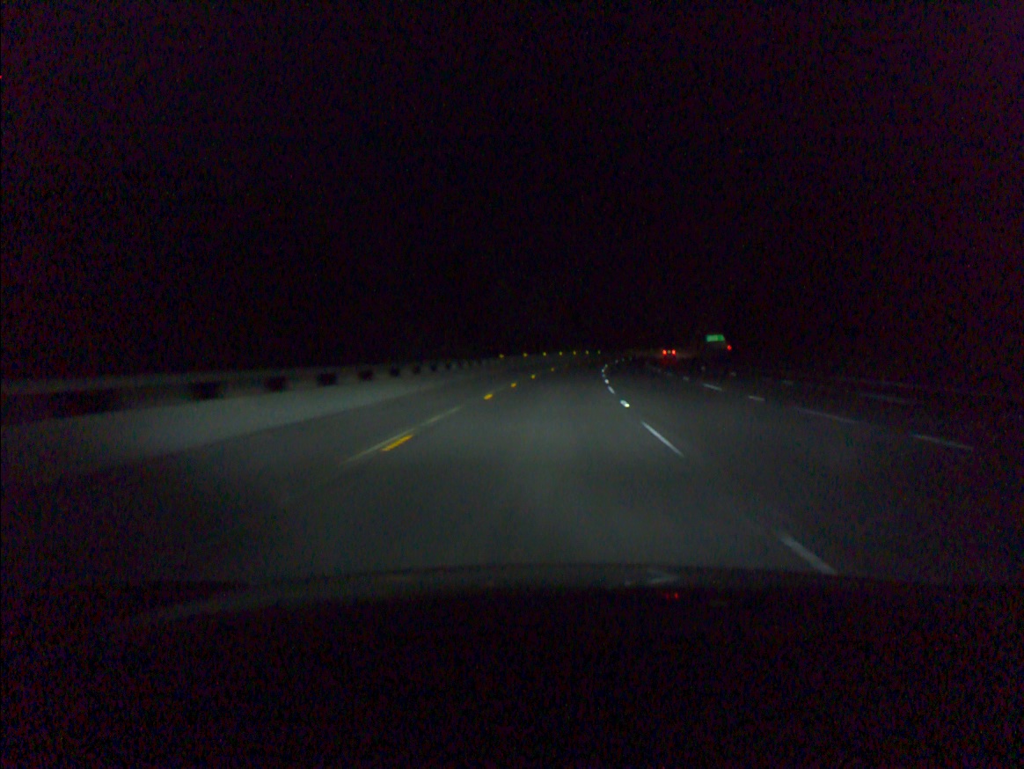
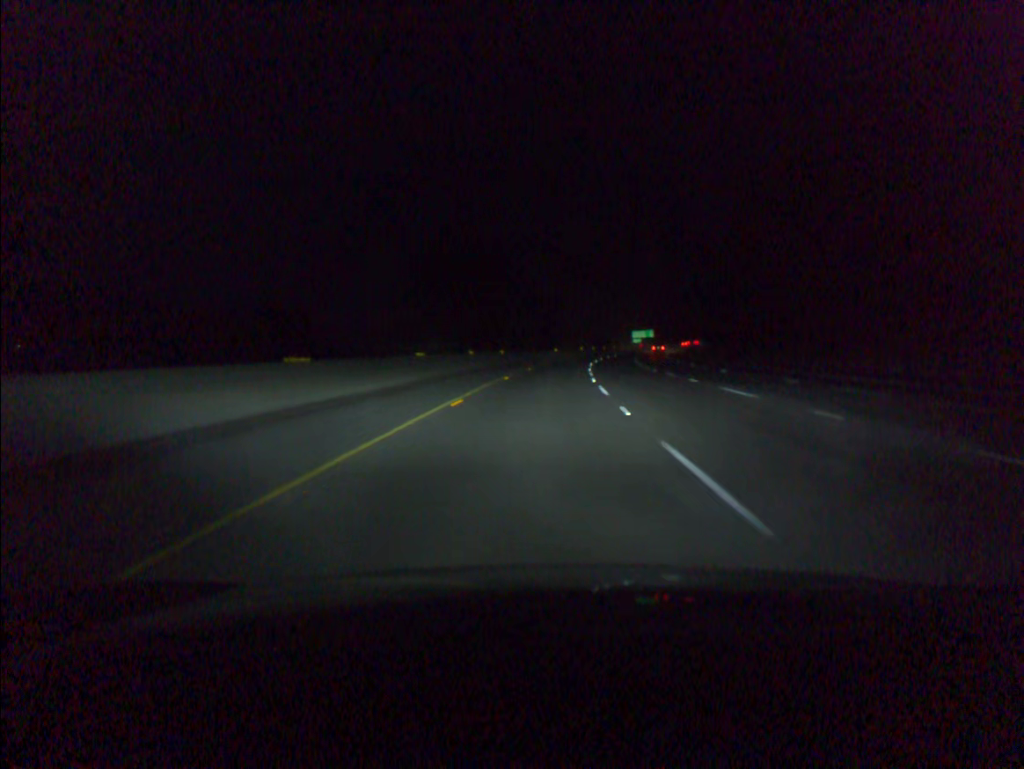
(+5.3, +80.1) m; +7°
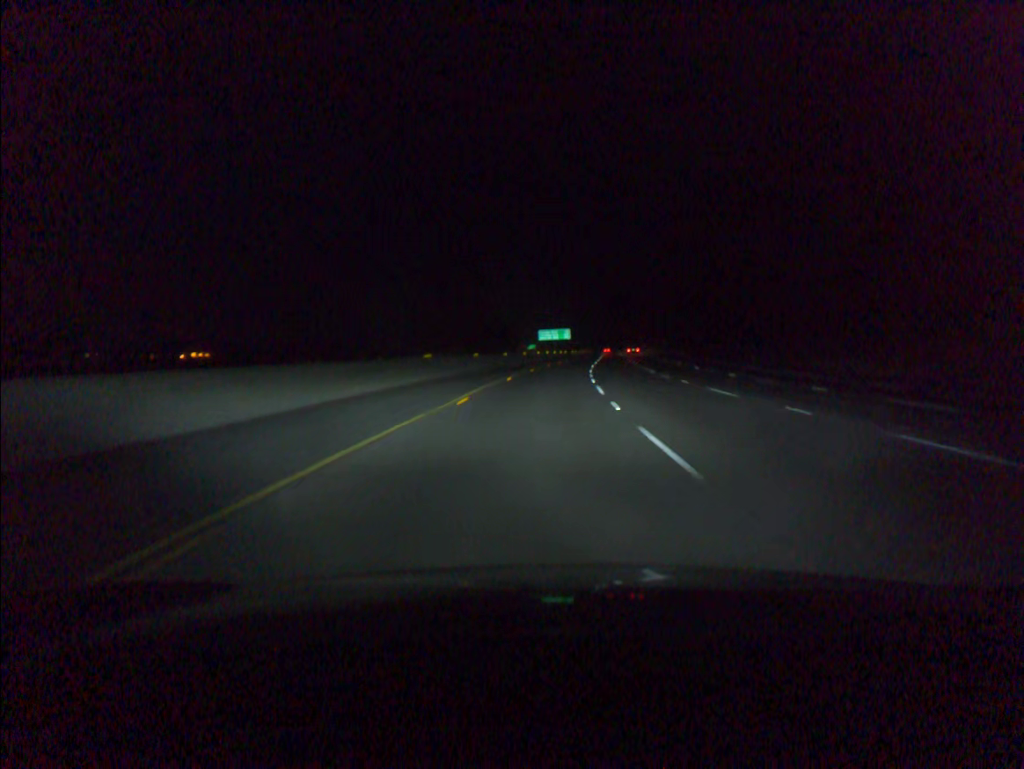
(+6.7, +100.1) m; +8°
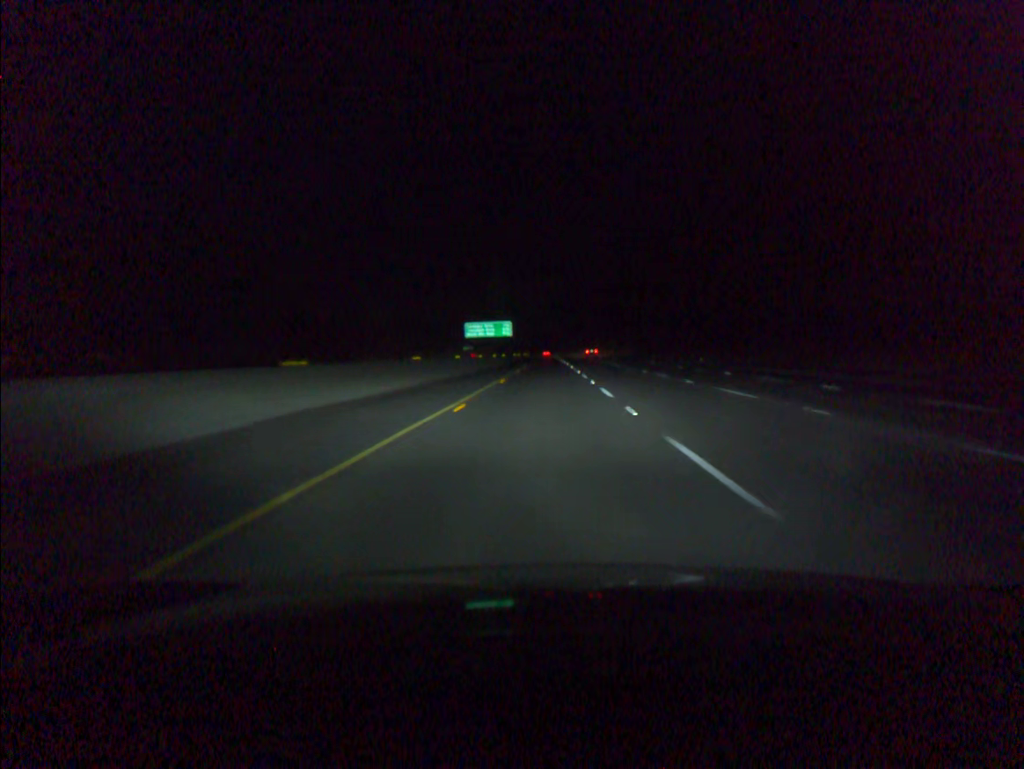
(+2.2, +60.2) m; +4°
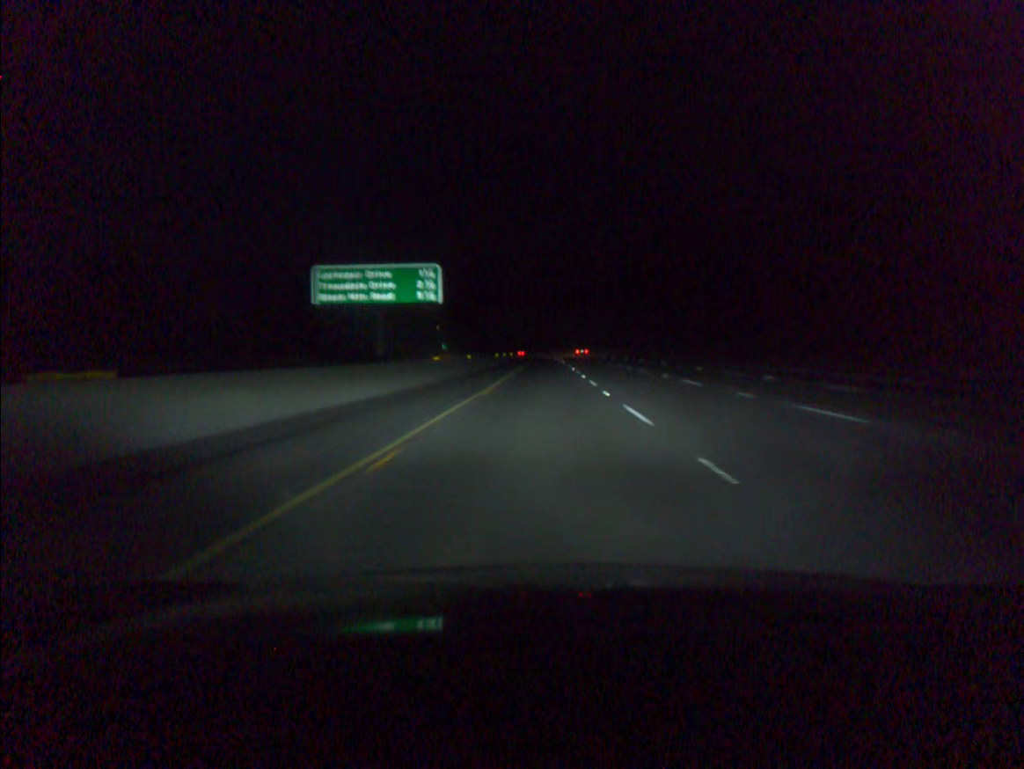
(+0.8, +80.4) m; 0°
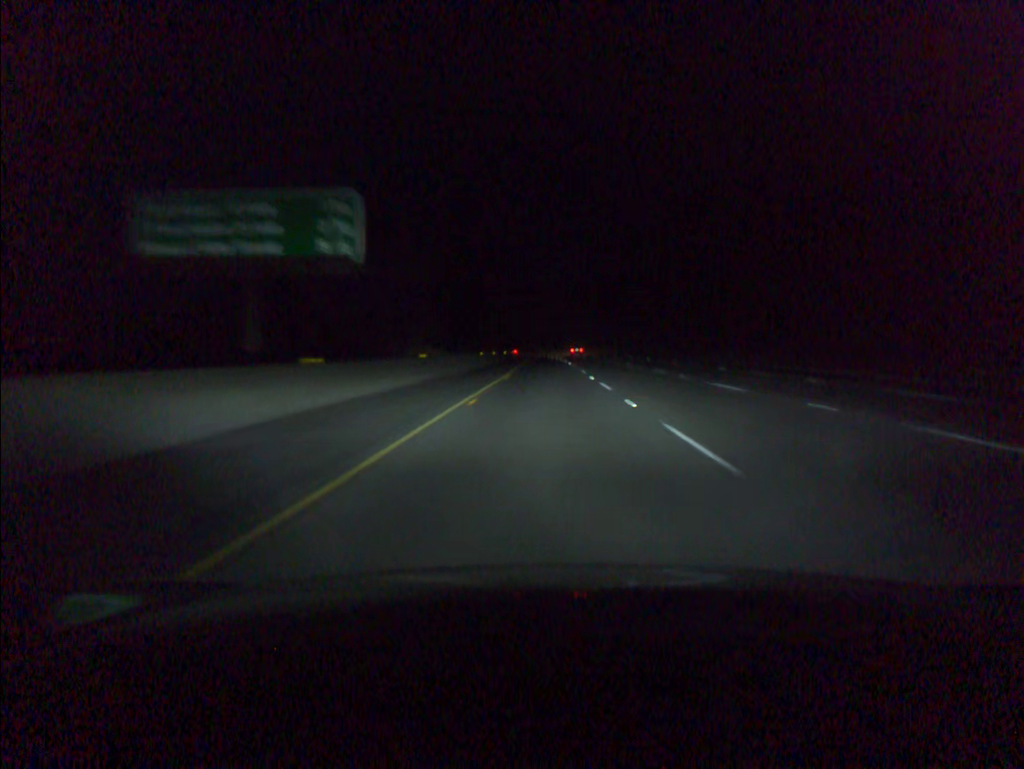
(0.0, +20.1) m; 0°
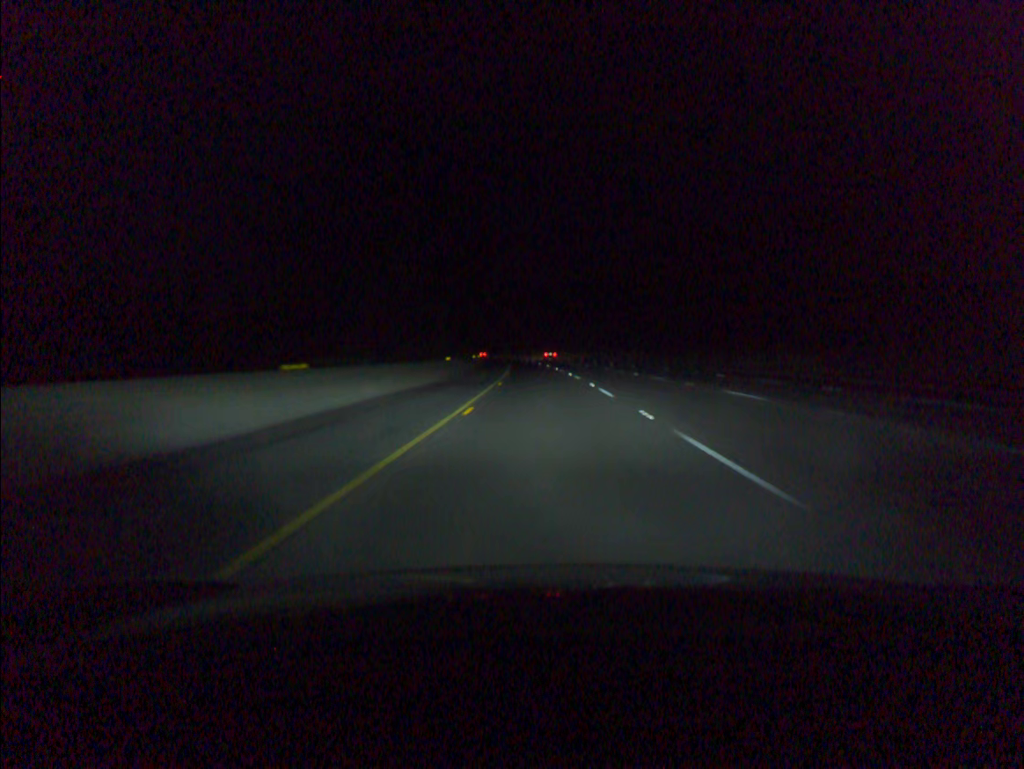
(+0.1, +60.4) m; 0°
